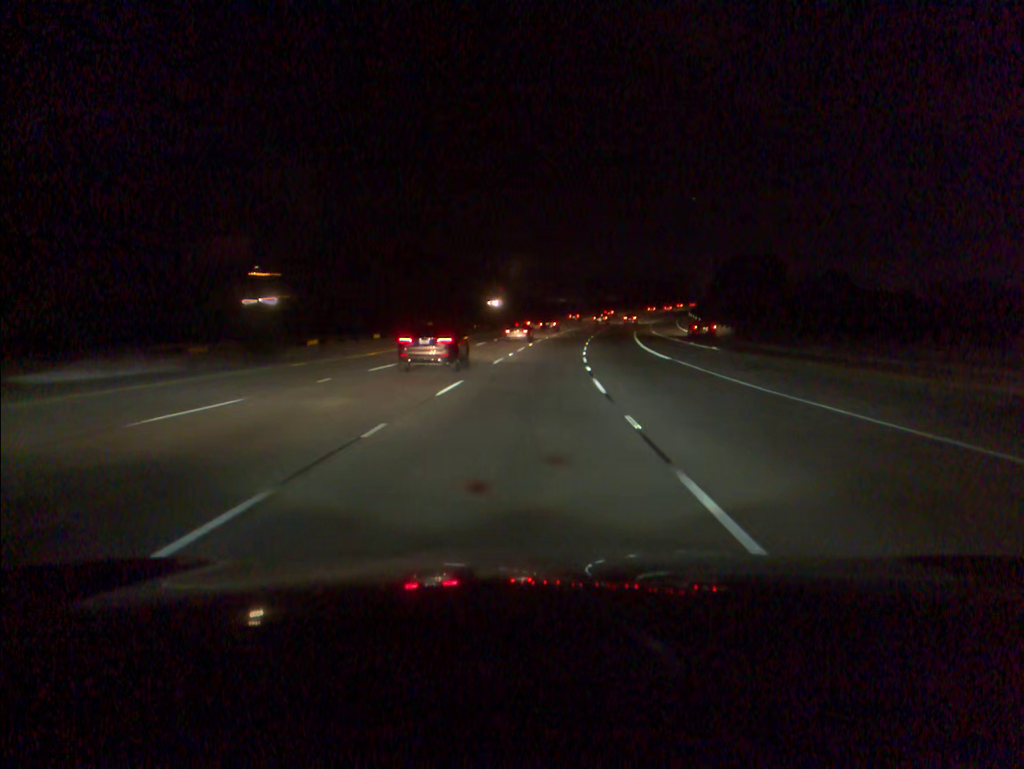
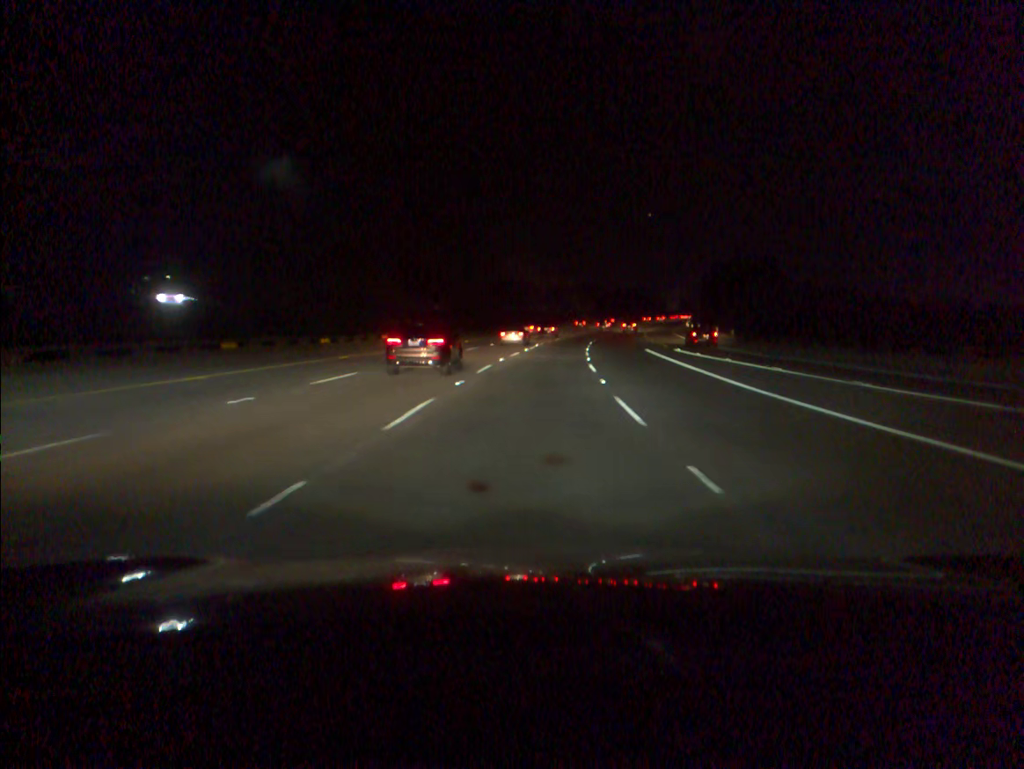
(+0.9, +33.7) m; +3°
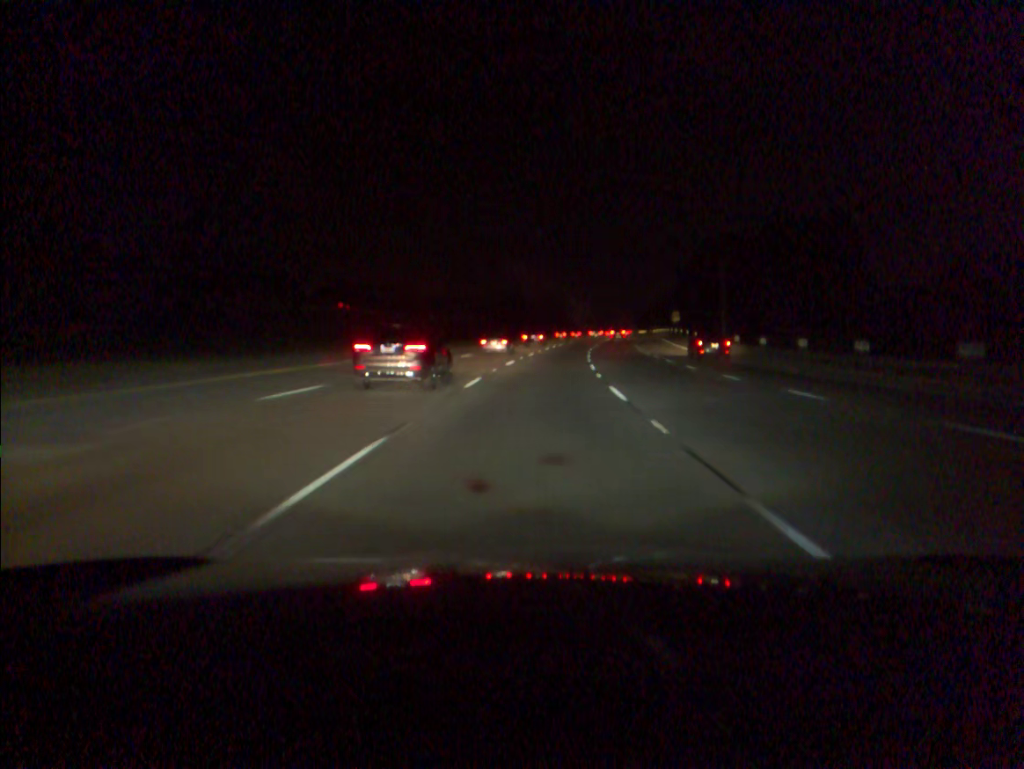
(+6.2, +83.2) m; +8°
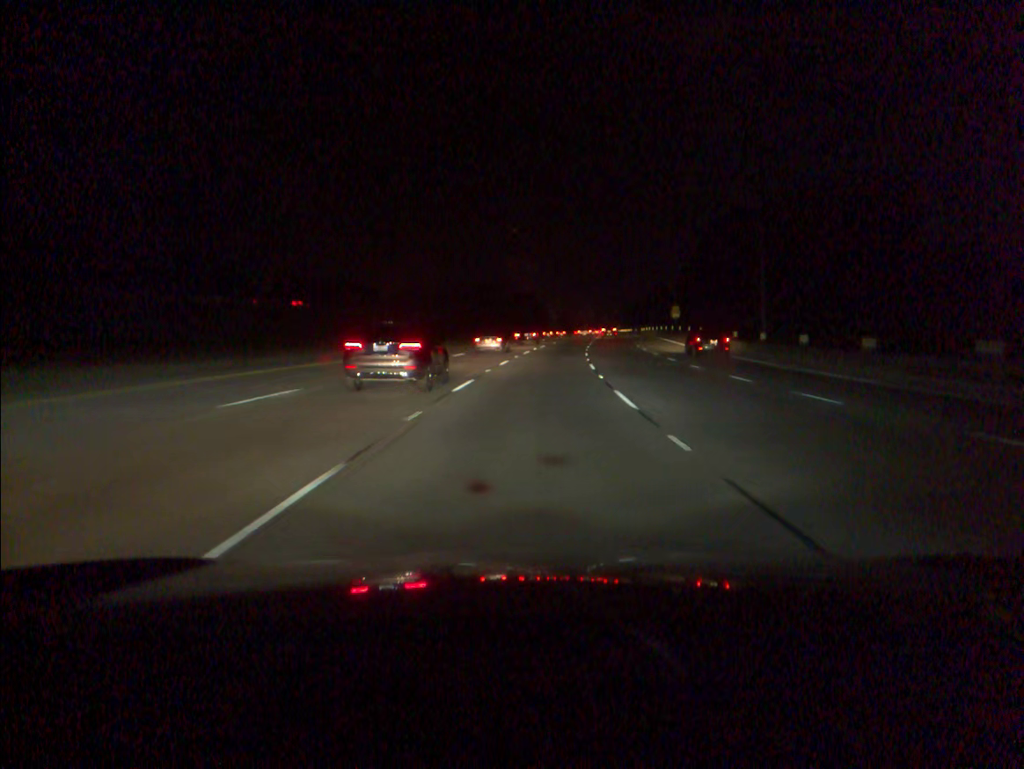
(+0.3, +16.5) m; +2°
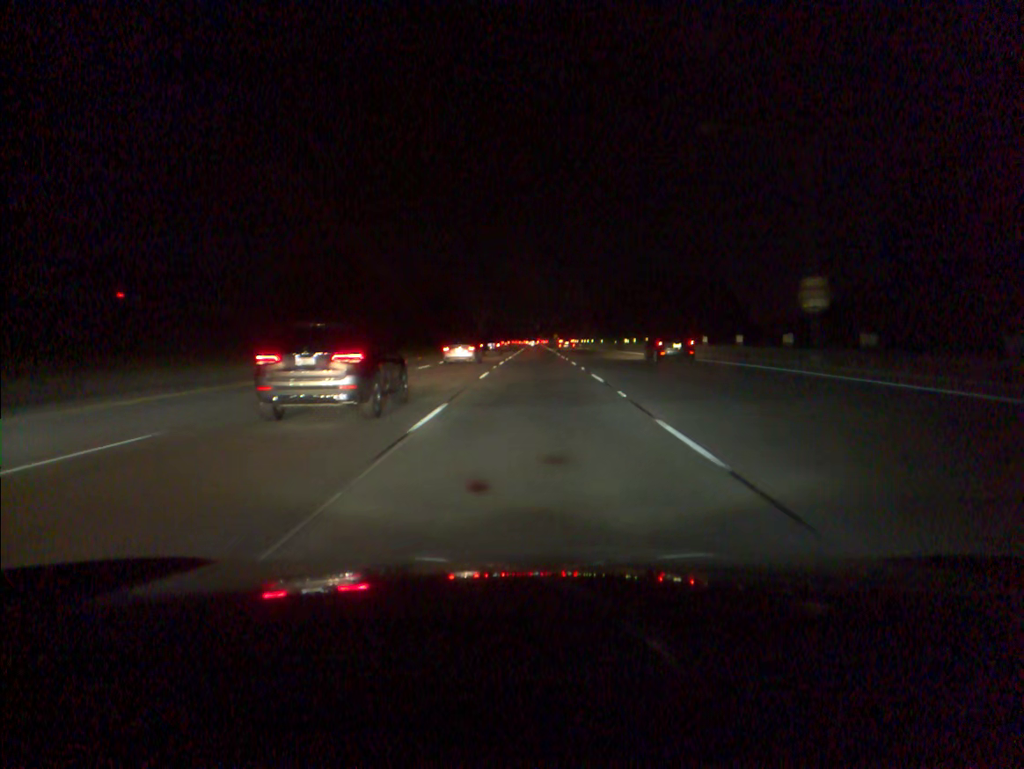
(+3.4, +64.8) m; +5°
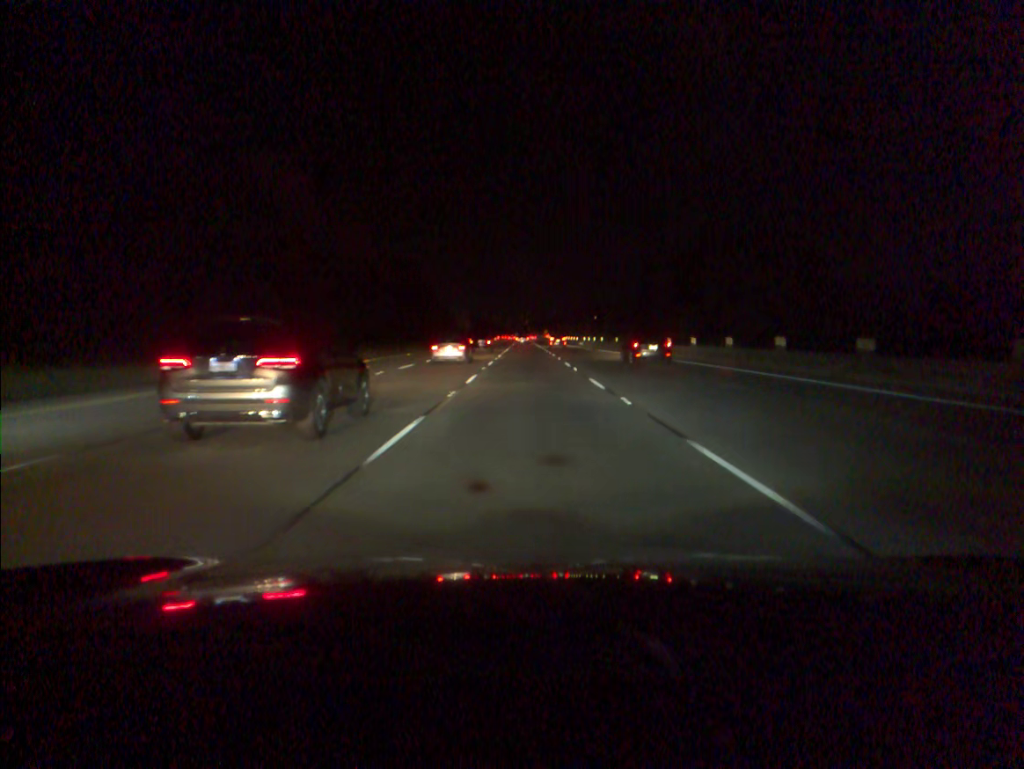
(+0.3, +31.9) m; +1°
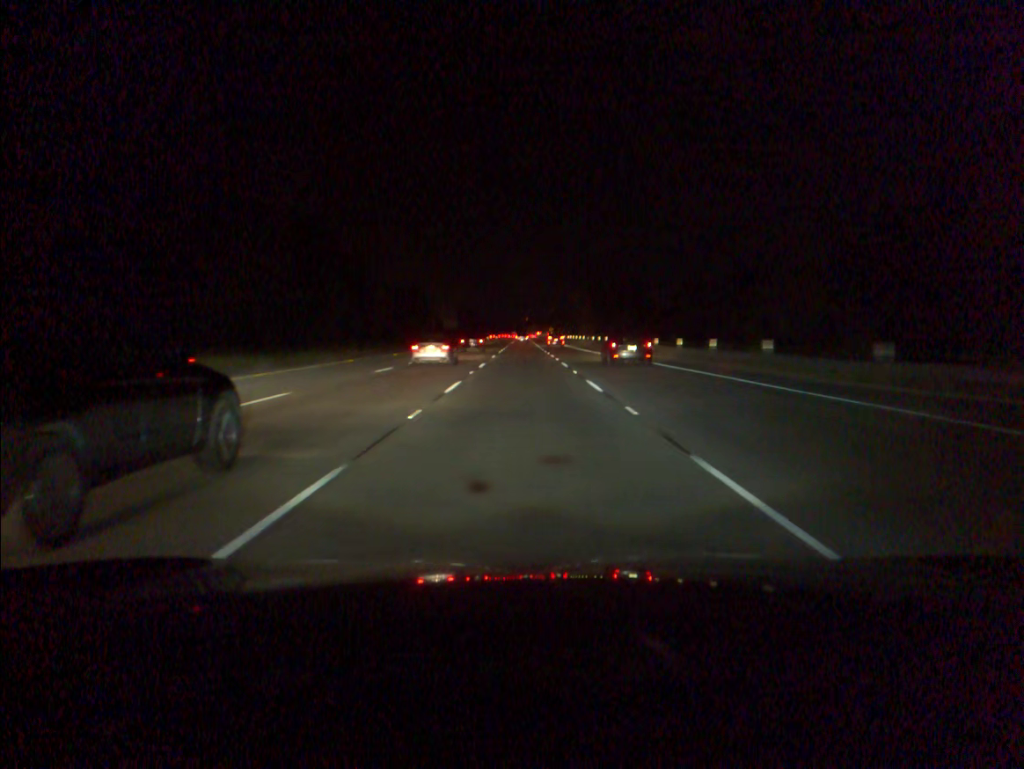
(+0.2, +63.1) m; 0°
